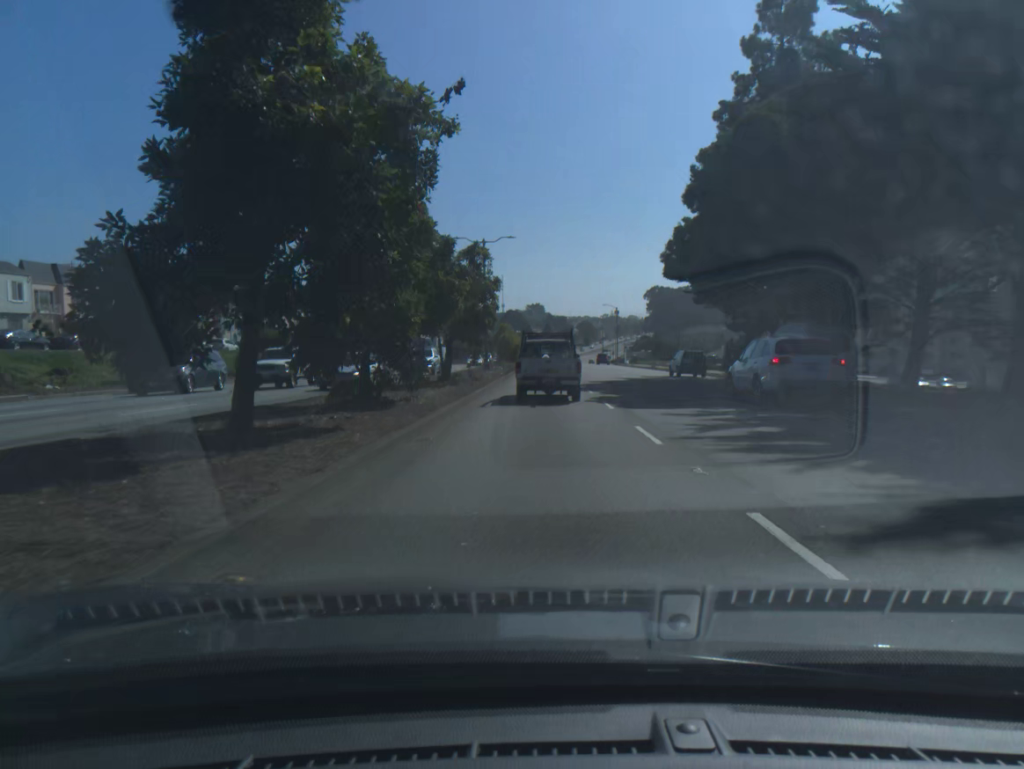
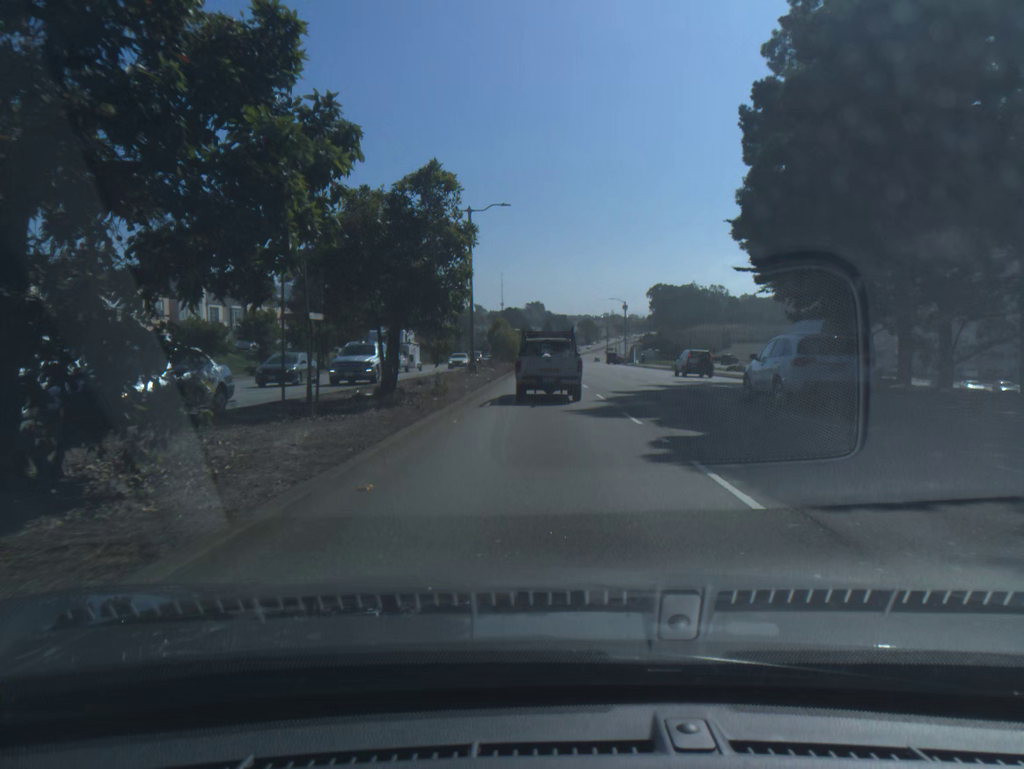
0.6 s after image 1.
(0.0, +11.9) m; 0°
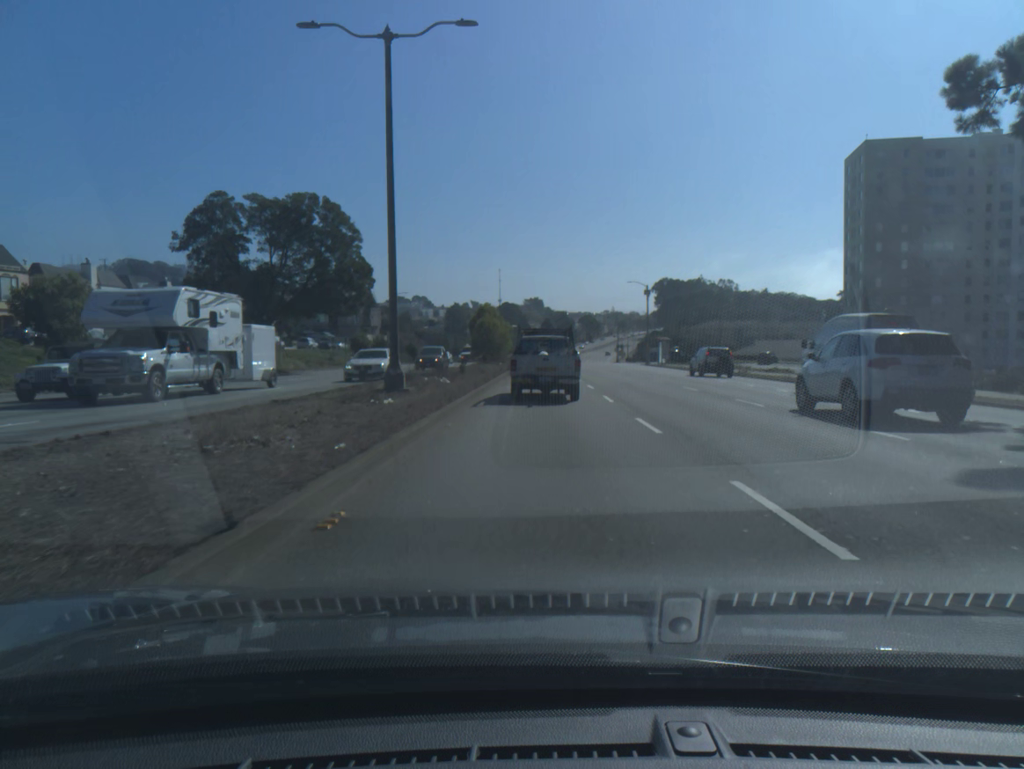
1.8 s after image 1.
(0.0, +24.2) m; 0°
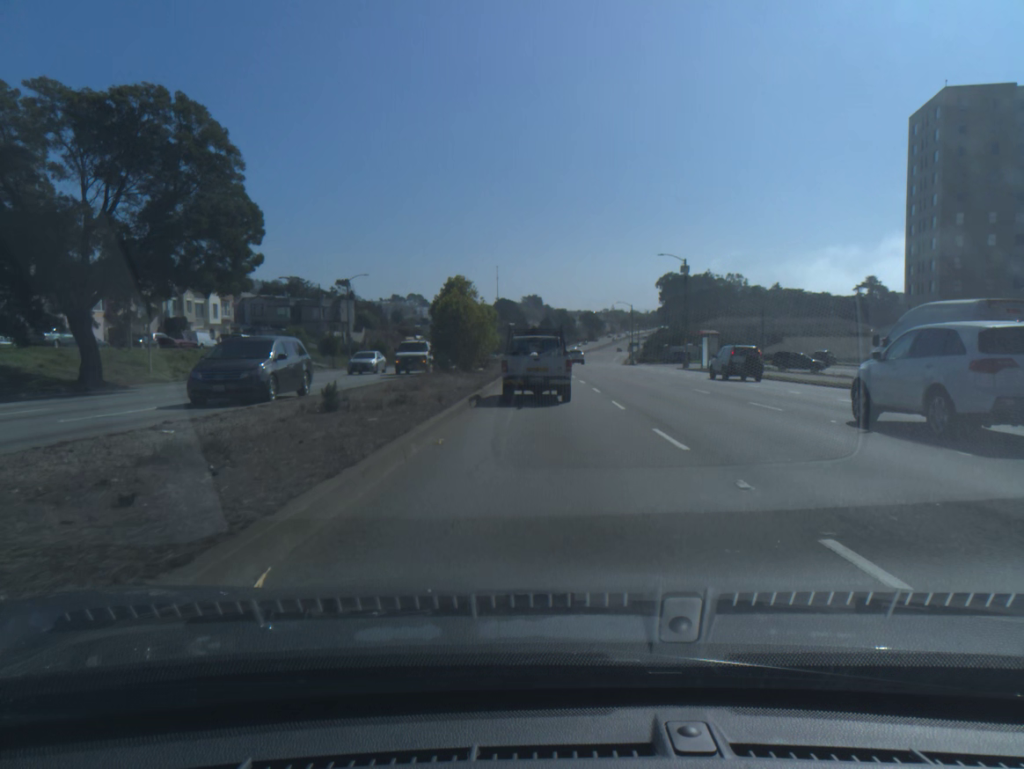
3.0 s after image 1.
(0.0, +24.2) m; 0°
